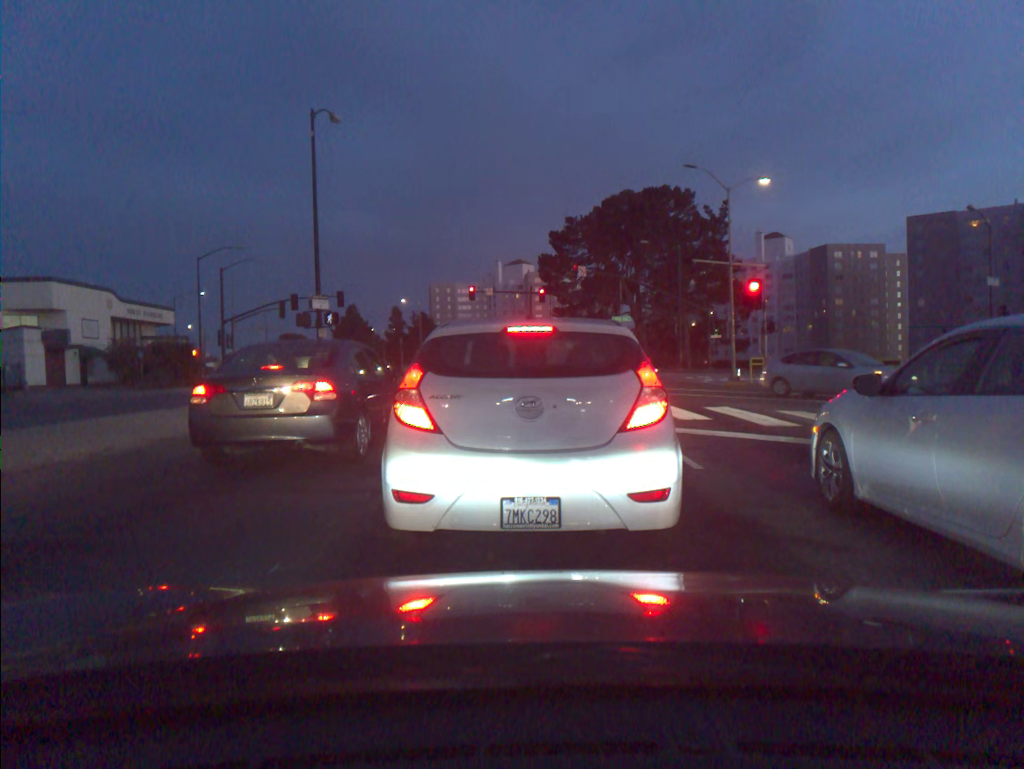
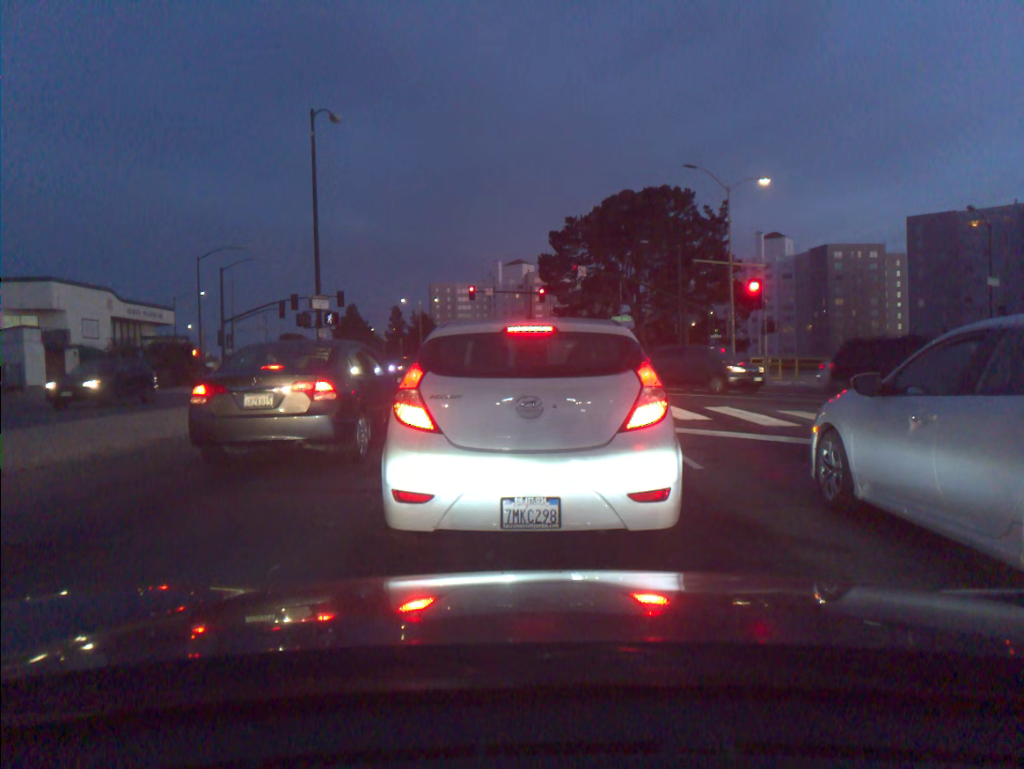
(0.0, 0.0) m; 0°
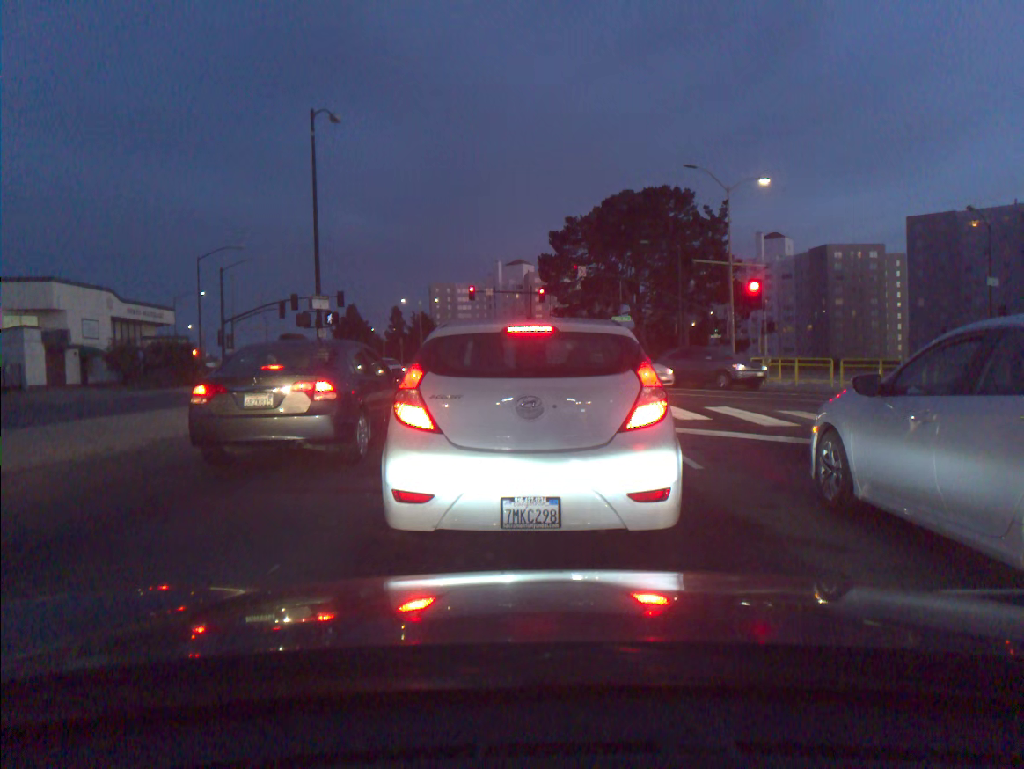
(0.0, 0.0) m; 0°
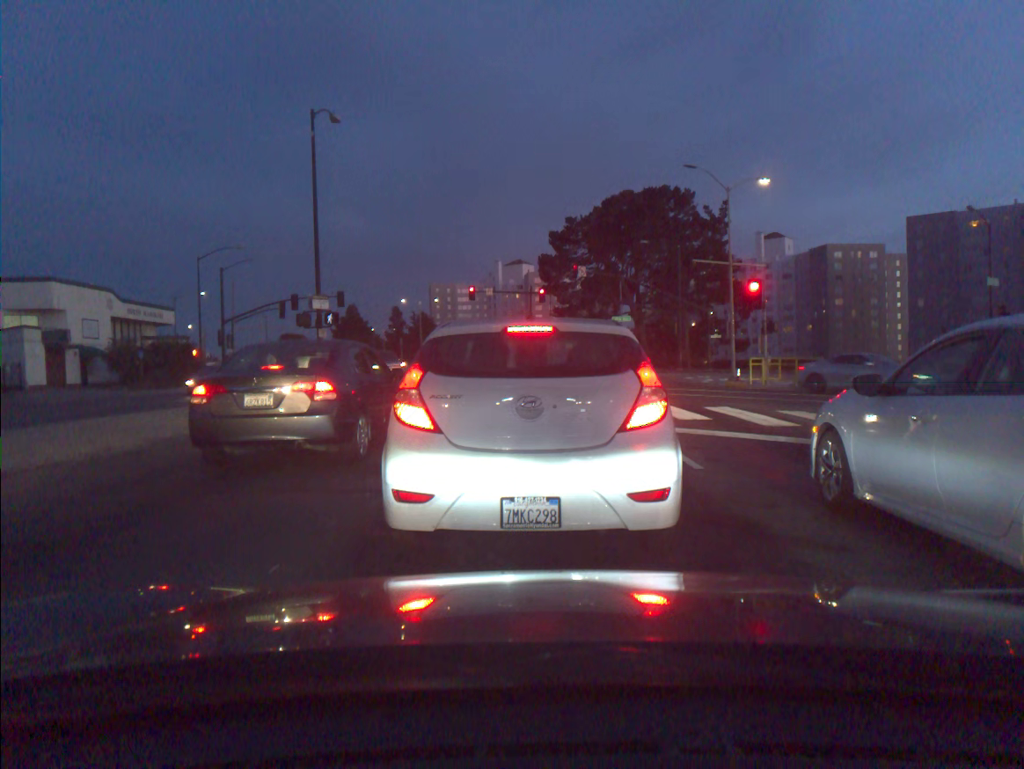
(0.0, +0.1) m; 0°
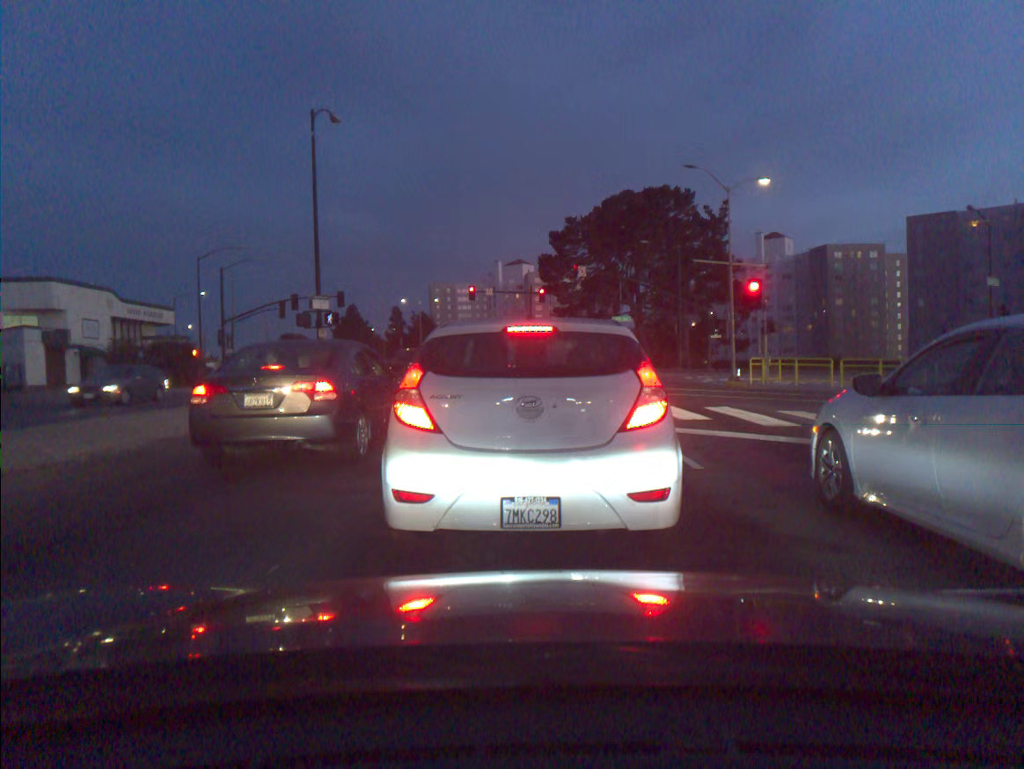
(0.0, 0.0) m; 0°
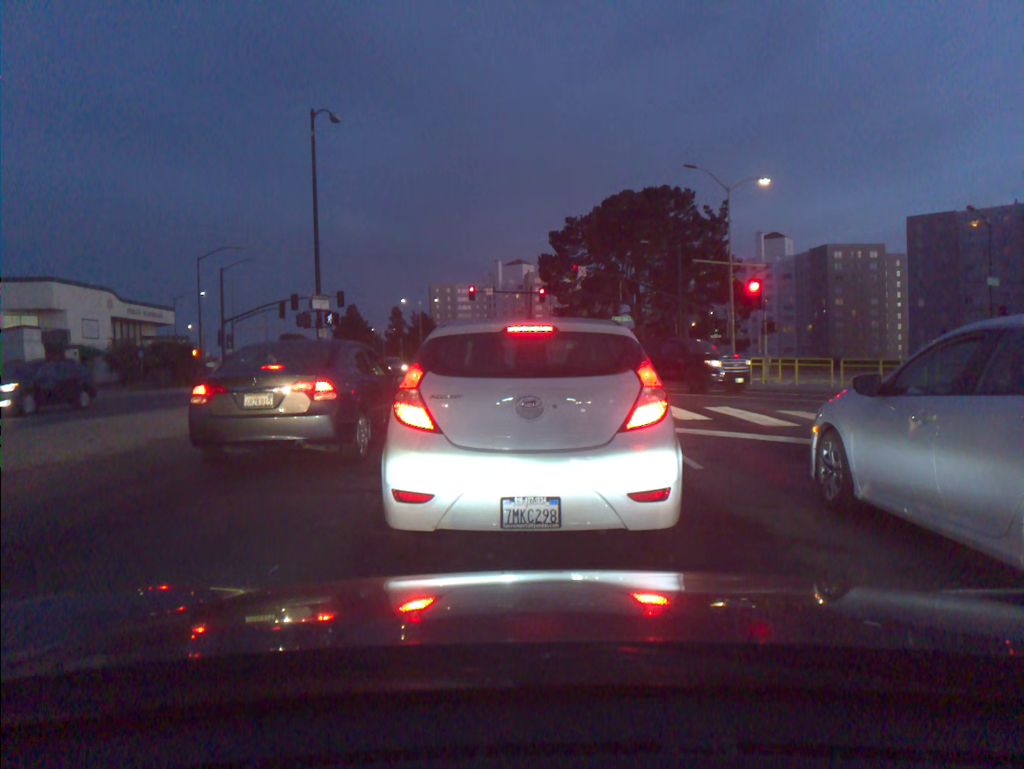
(0.0, 0.0) m; 0°
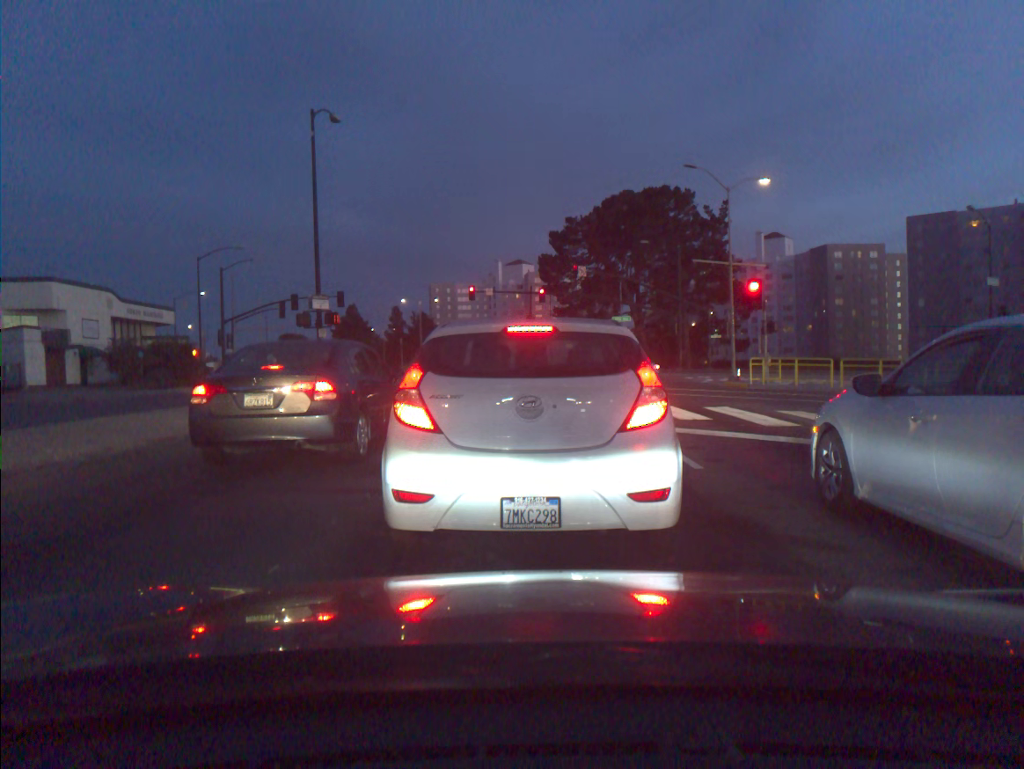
(0.0, 0.0) m; 0°
